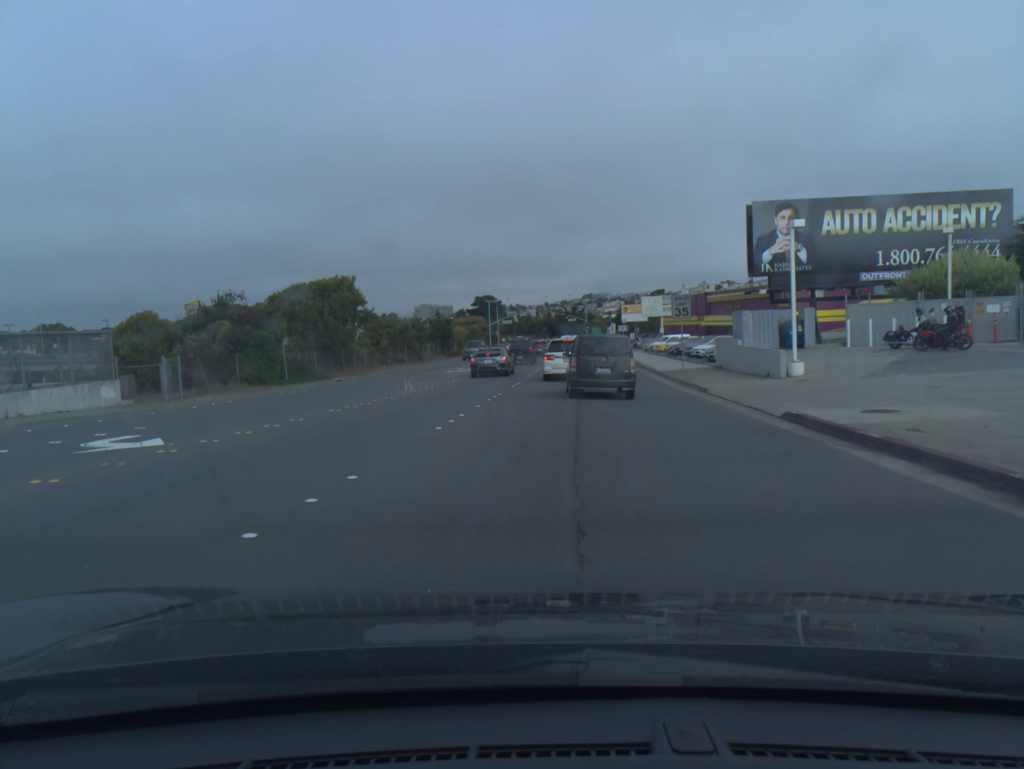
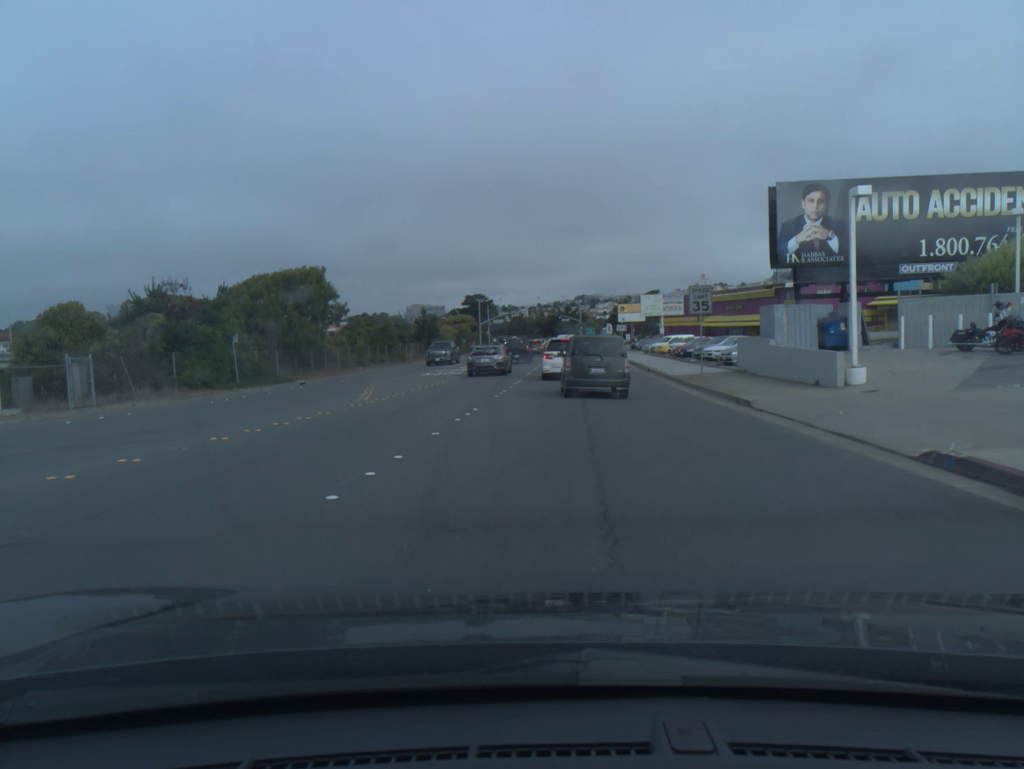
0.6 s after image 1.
(0.0, +6.1) m; +1°
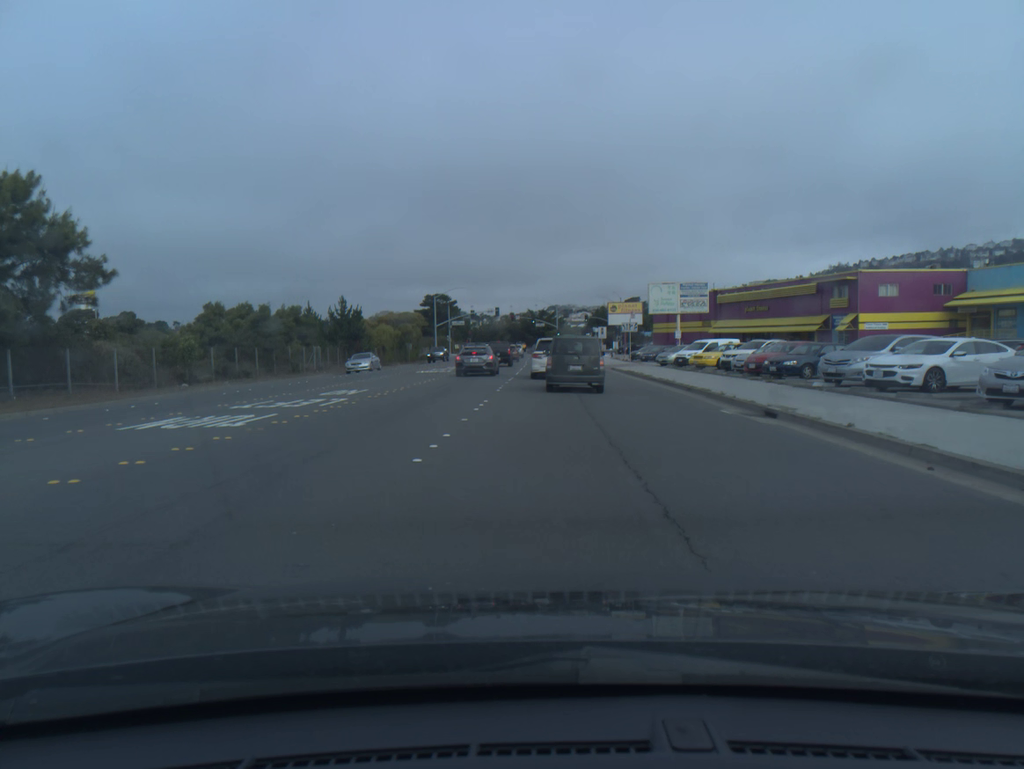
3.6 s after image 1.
(+0.5, +27.5) m; +2°
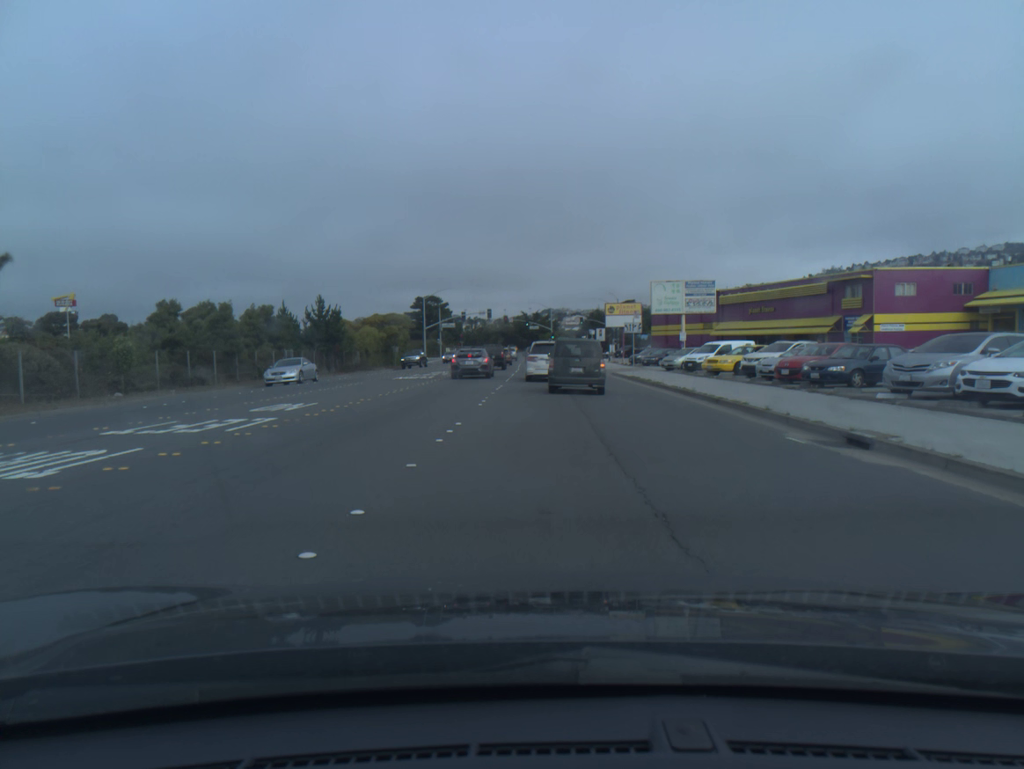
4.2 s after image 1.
(0.0, +5.1) m; 0°
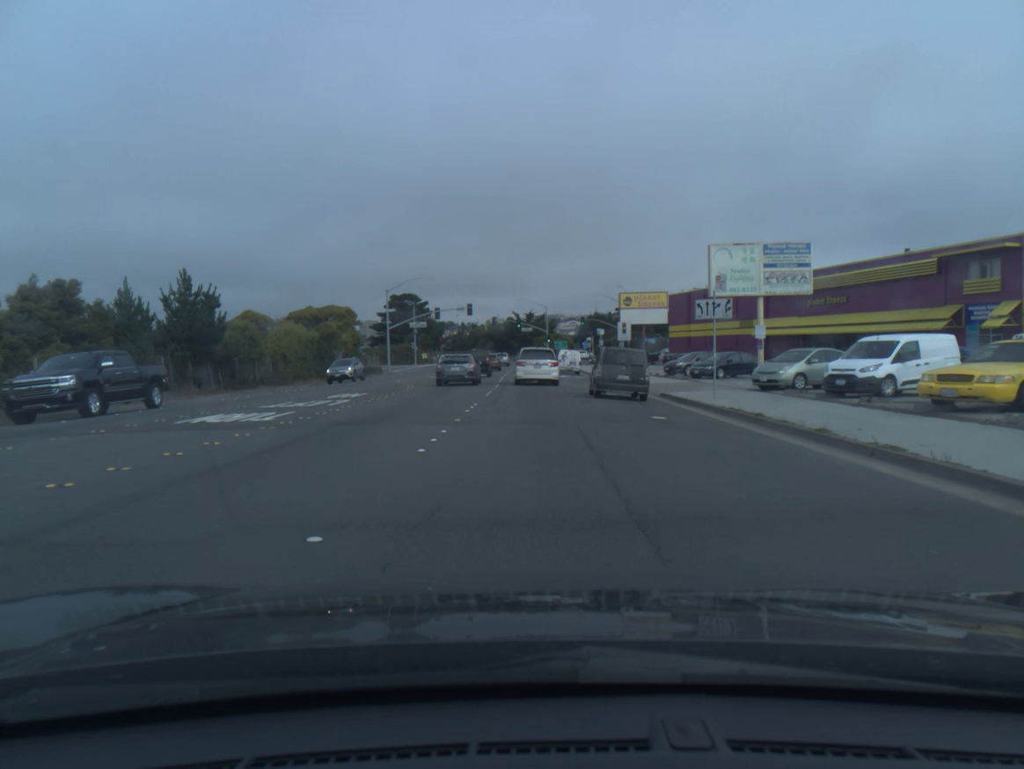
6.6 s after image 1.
(+0.2, +22.7) m; +1°
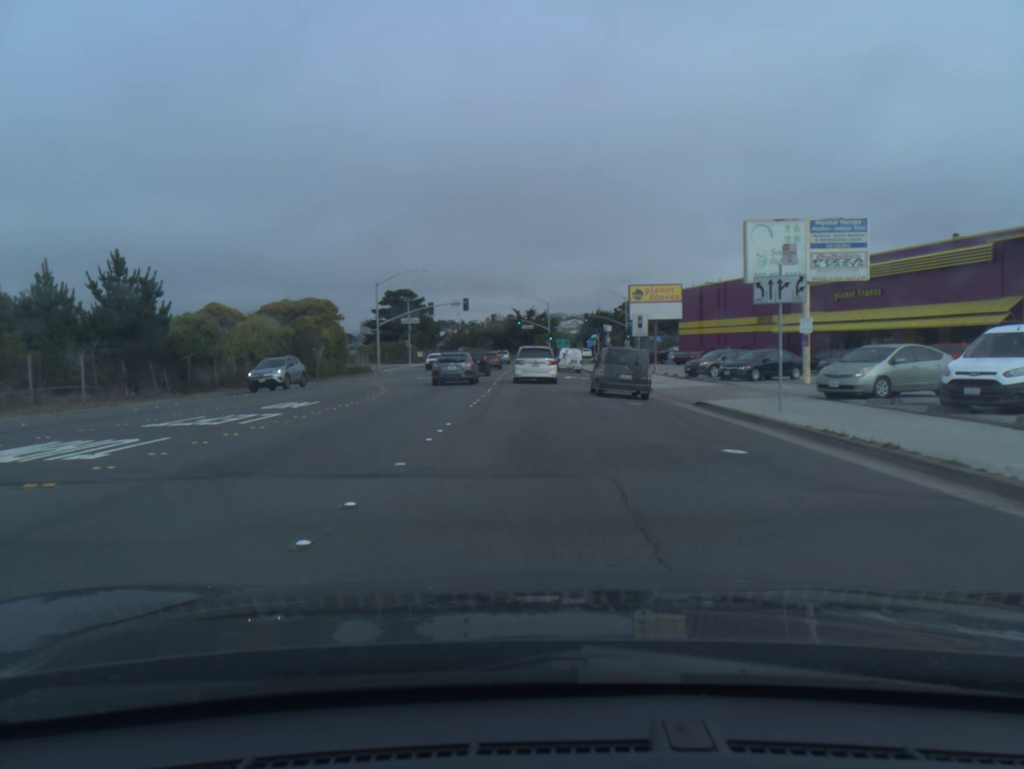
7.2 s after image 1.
(0.0, +6.4) m; 0°
